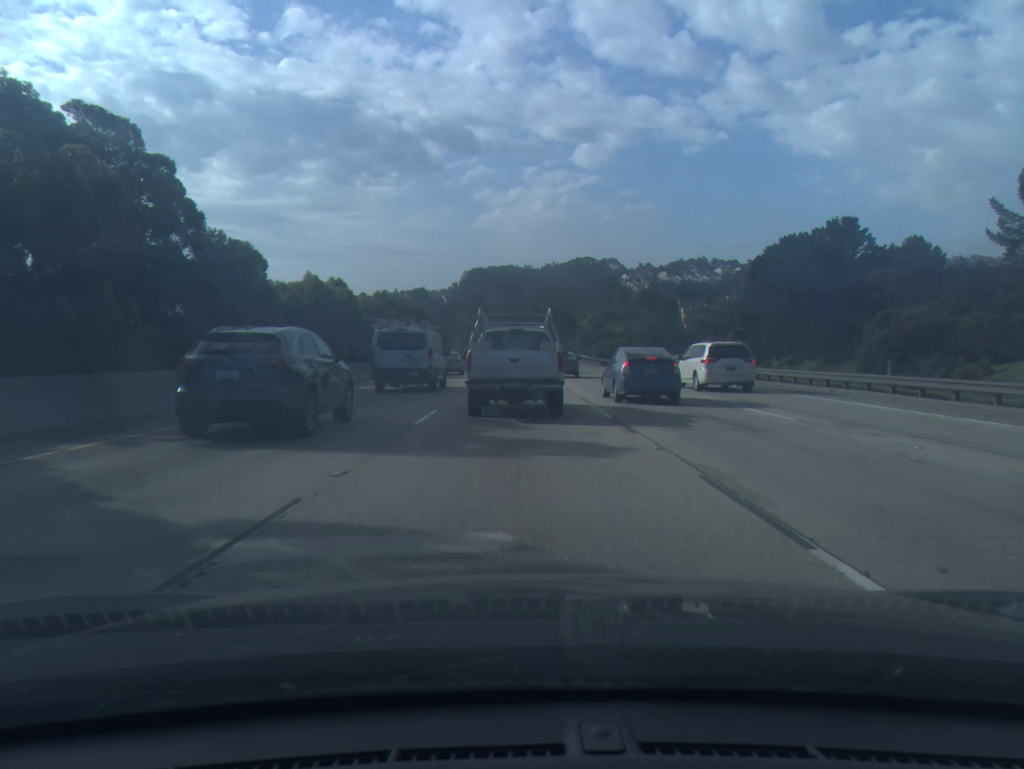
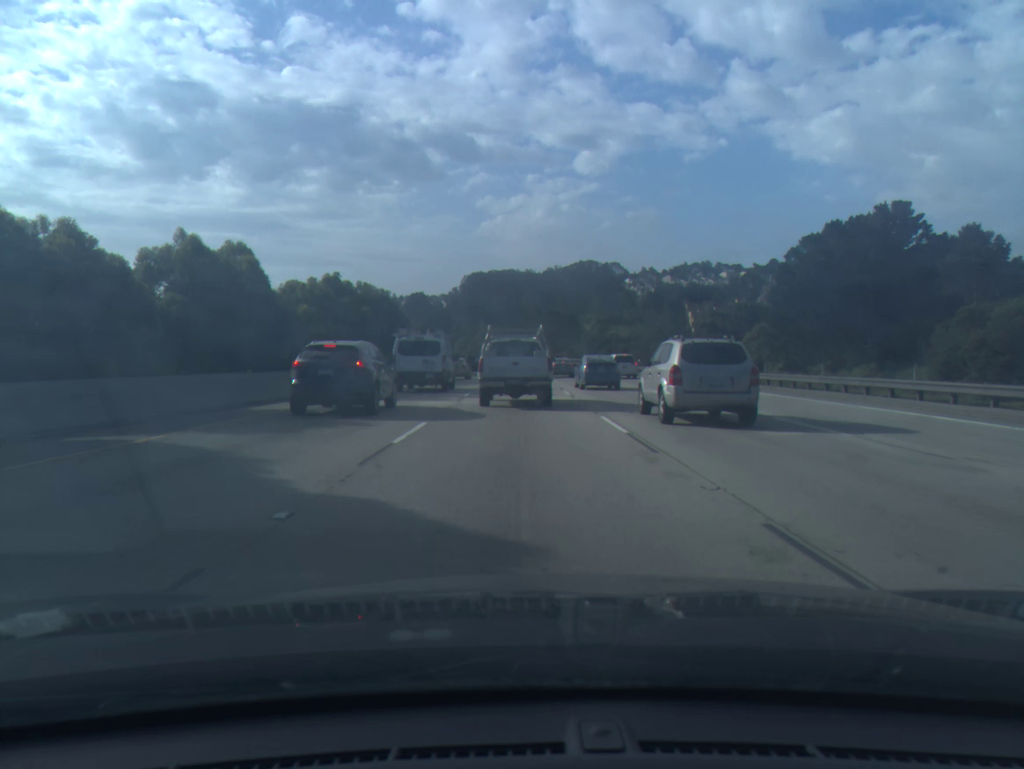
(+0.1, +17.0) m; 0°
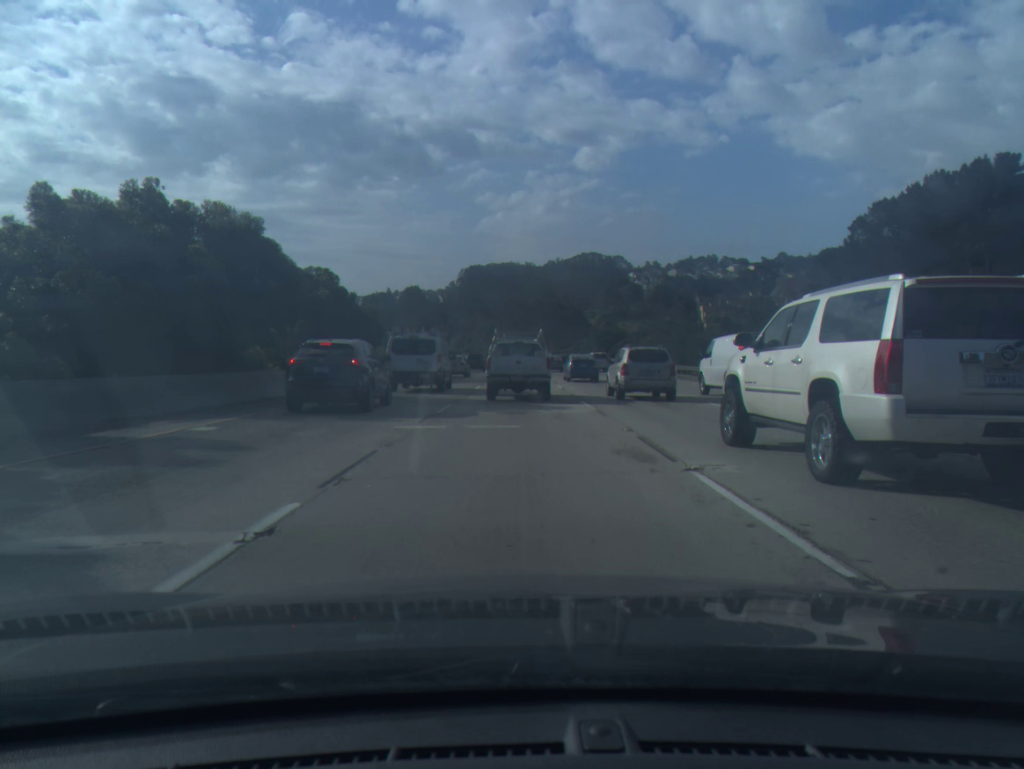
(0.0, +23.3) m; 0°
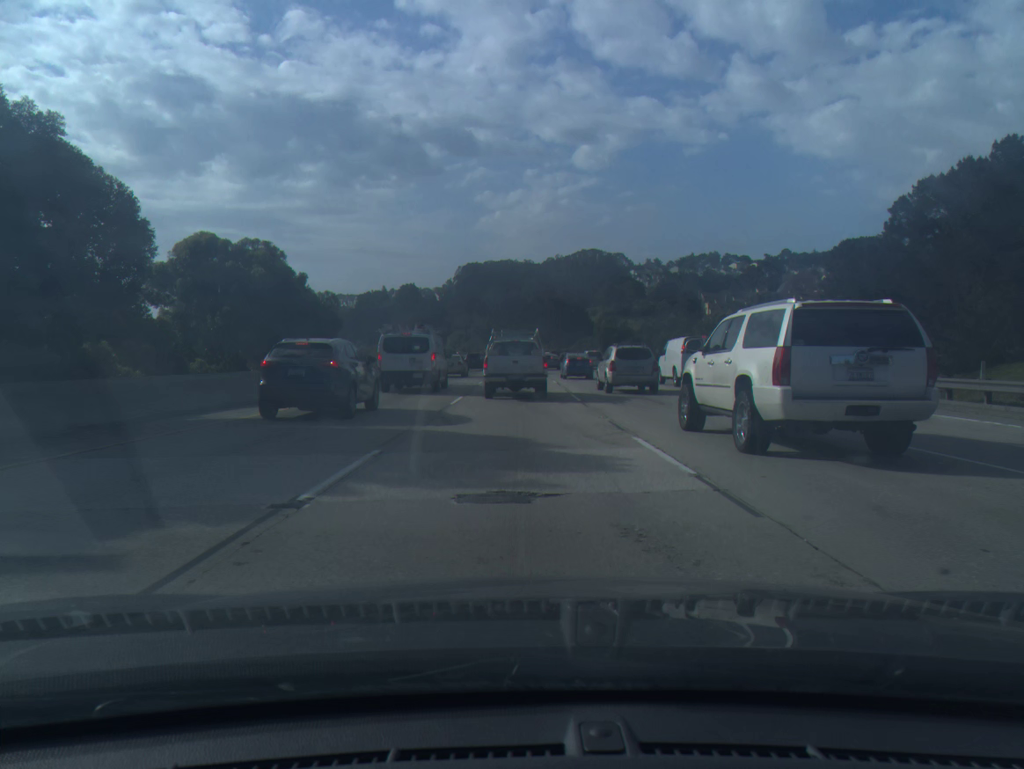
(0.0, +10.6) m; 0°
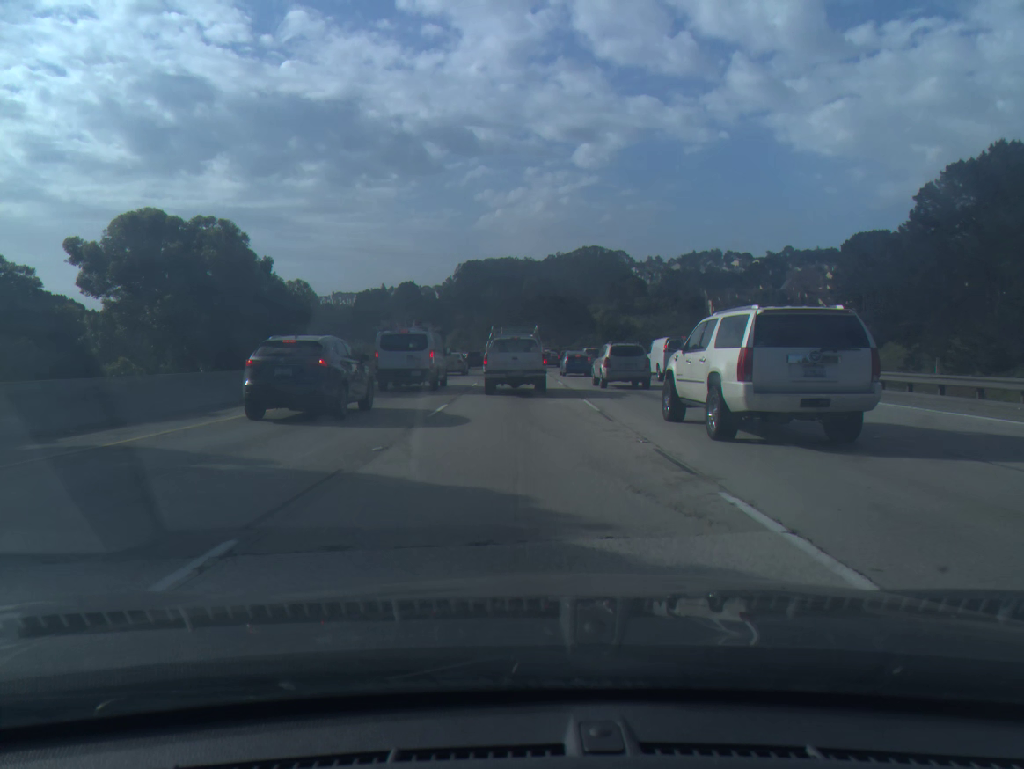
(0.0, +5.3) m; 0°
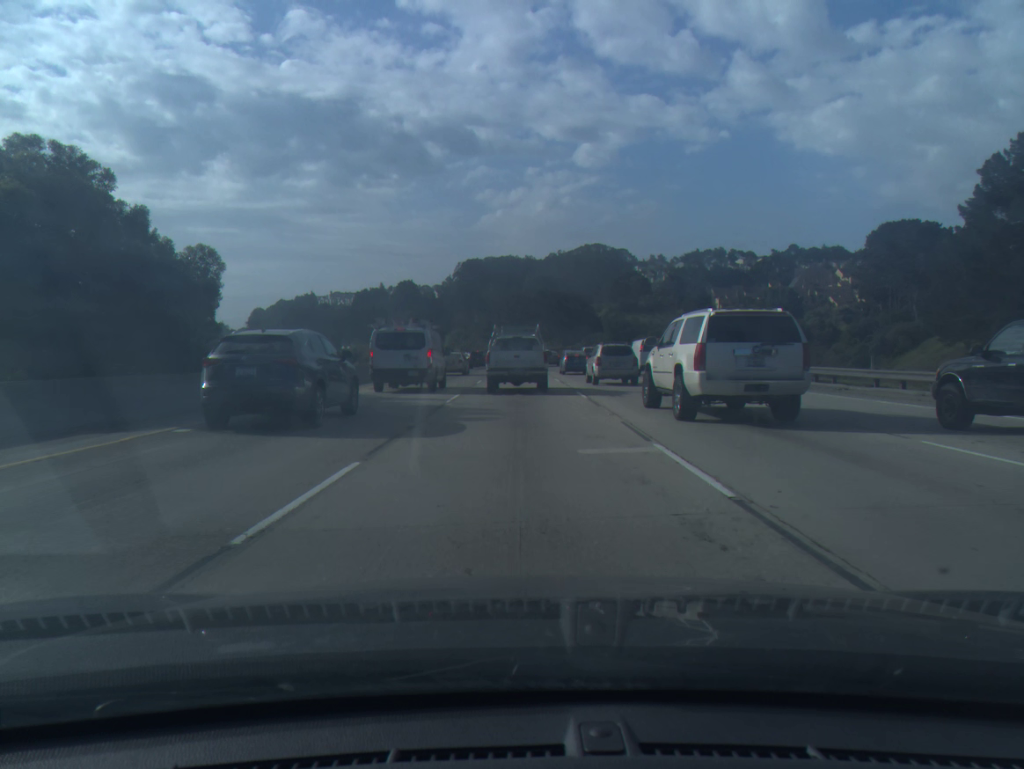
(0.0, +10.9) m; 0°
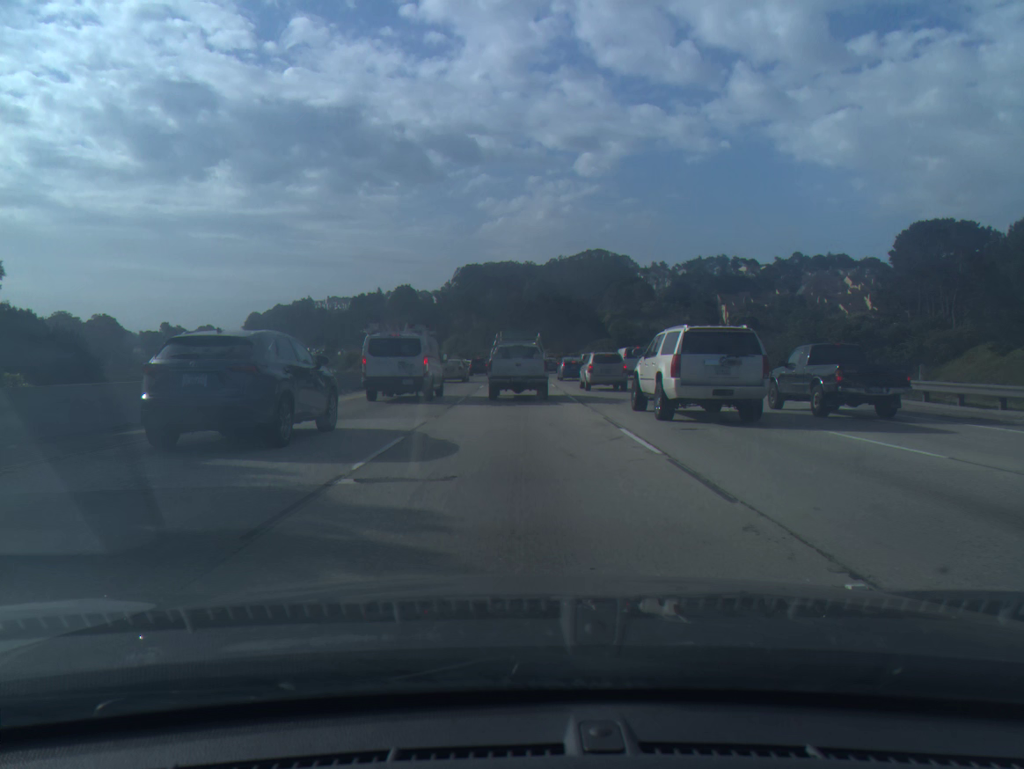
(0.0, +11.1) m; 0°
